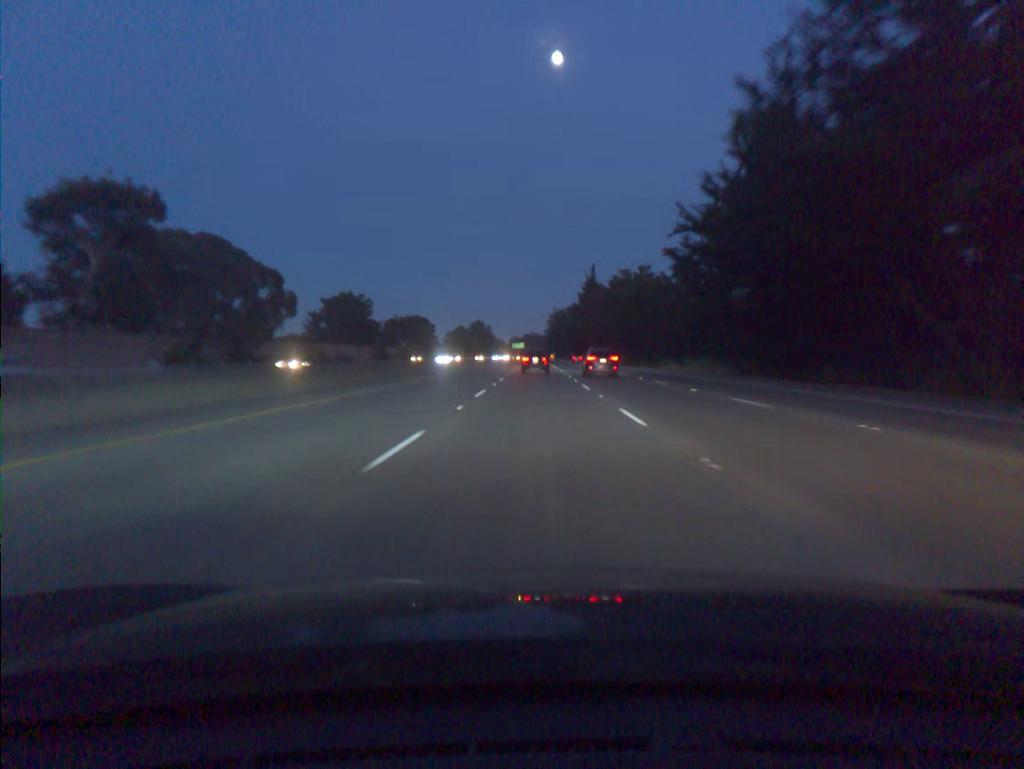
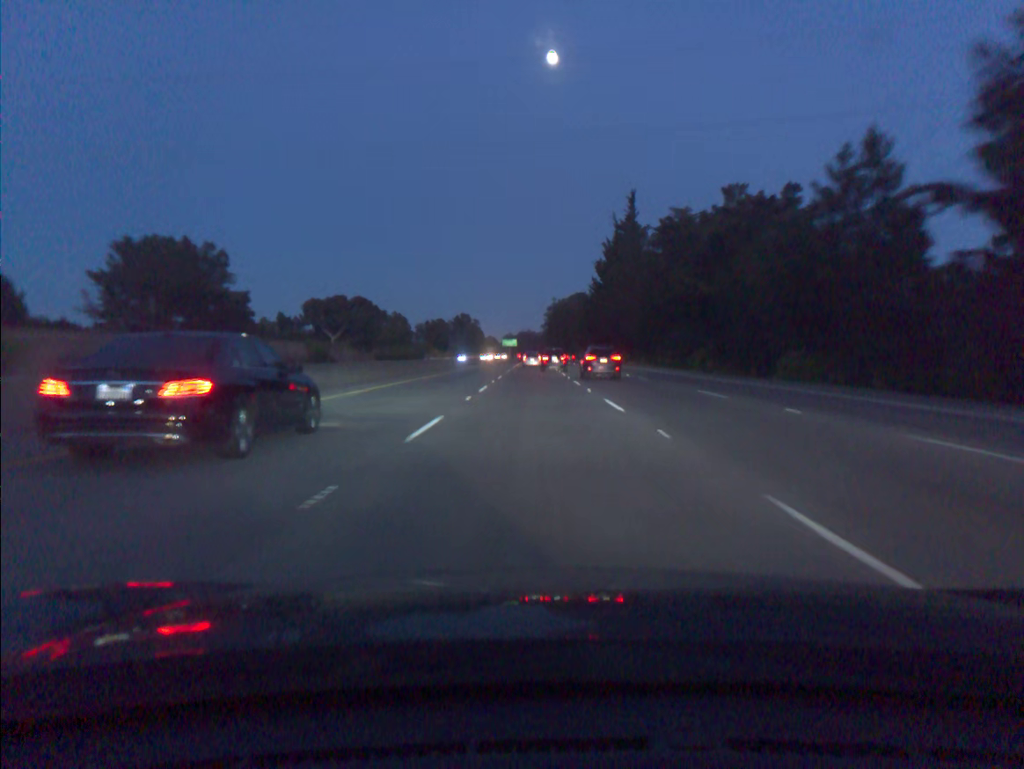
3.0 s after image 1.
(+0.1, +84.0) m; 0°
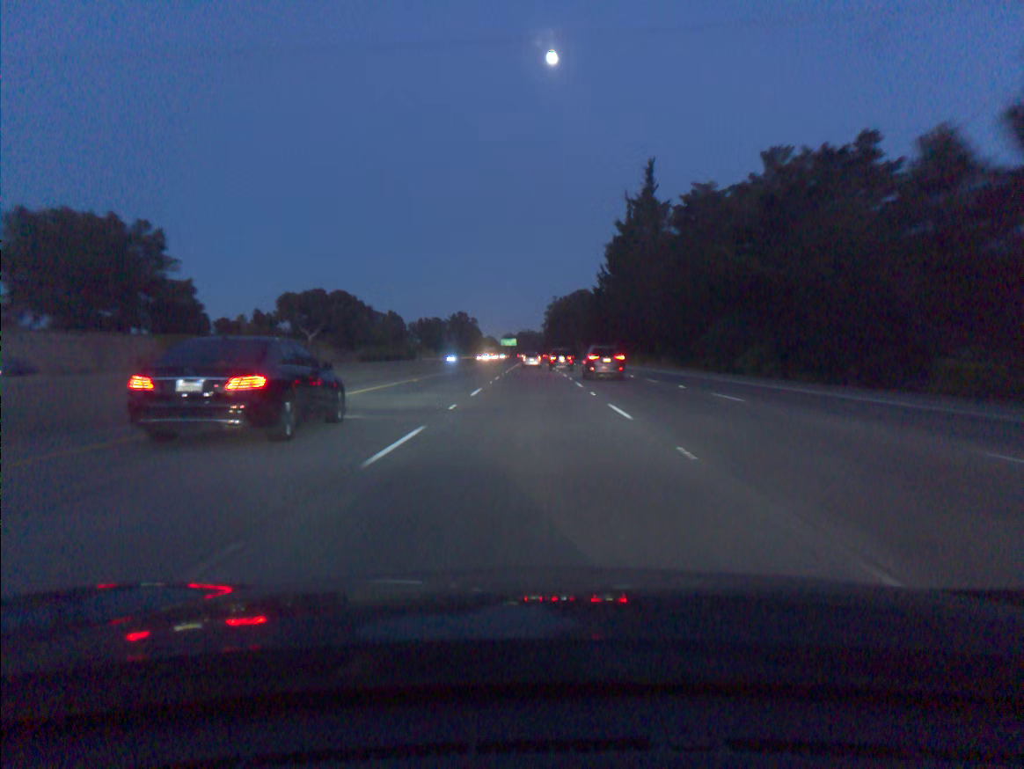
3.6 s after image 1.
(0.0, +16.9) m; 0°
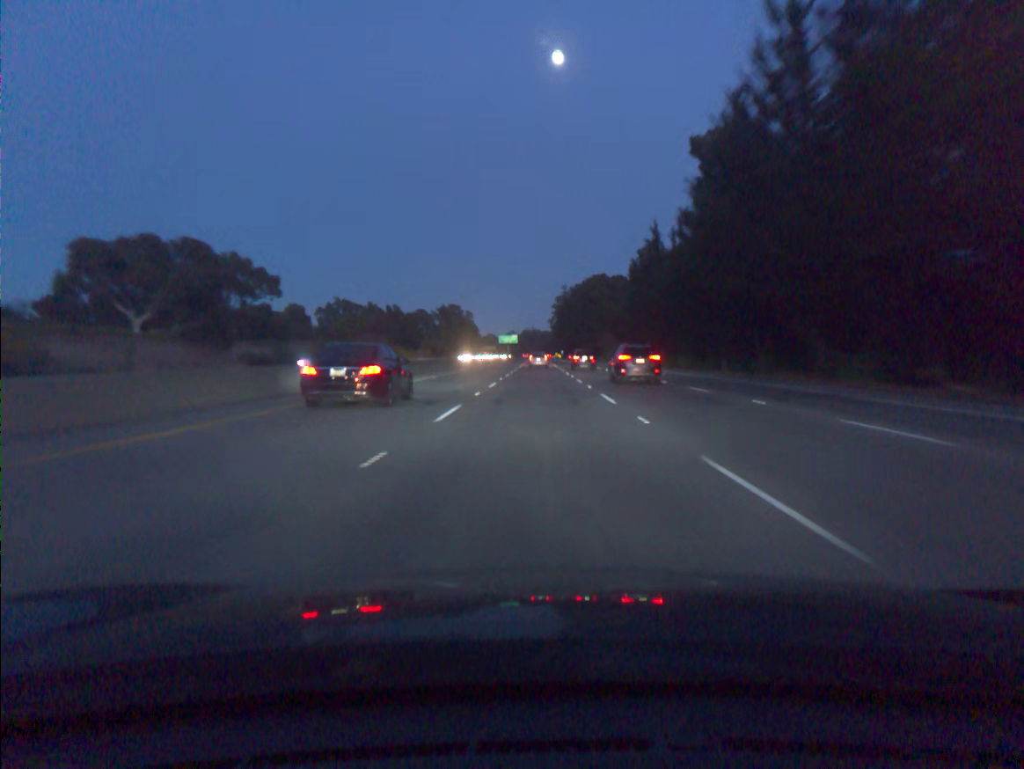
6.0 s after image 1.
(-0.3, +68.1) m; 0°
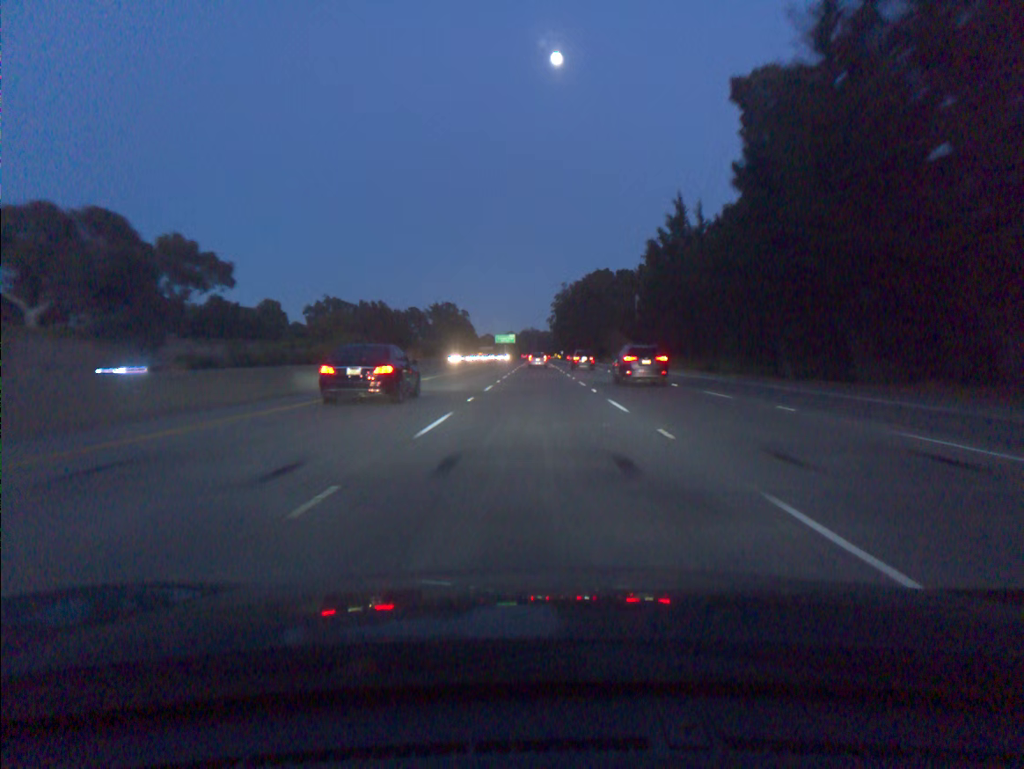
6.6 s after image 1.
(0.0, +17.2) m; 0°
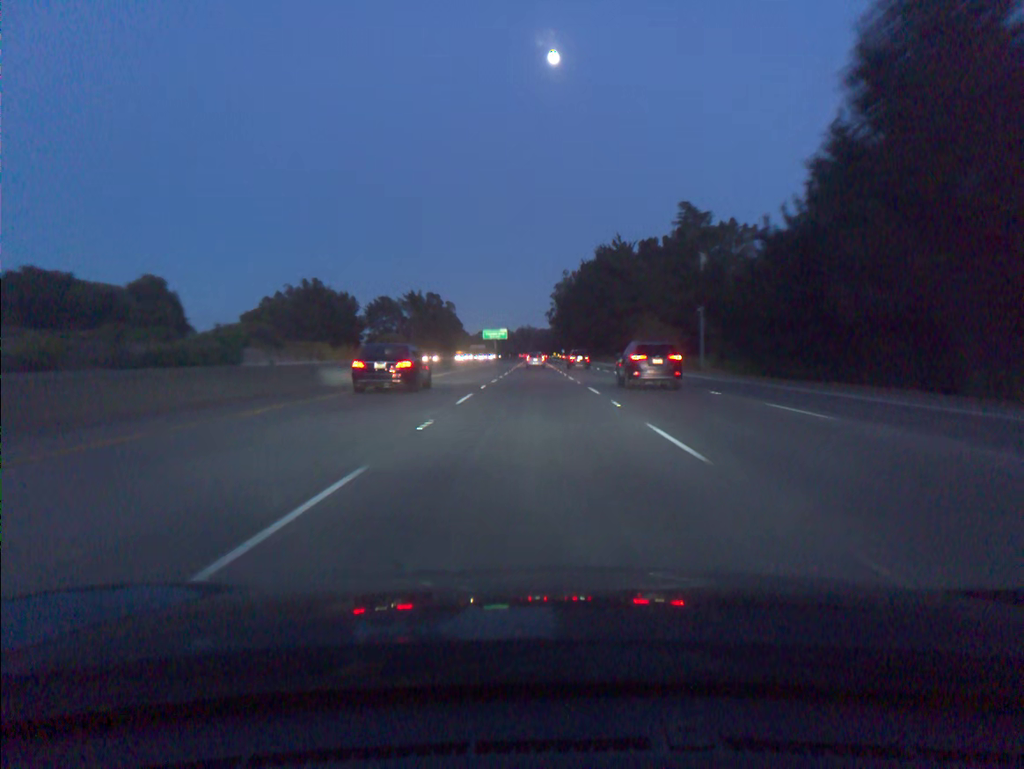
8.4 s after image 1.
(+0.1, +51.7) m; 0°
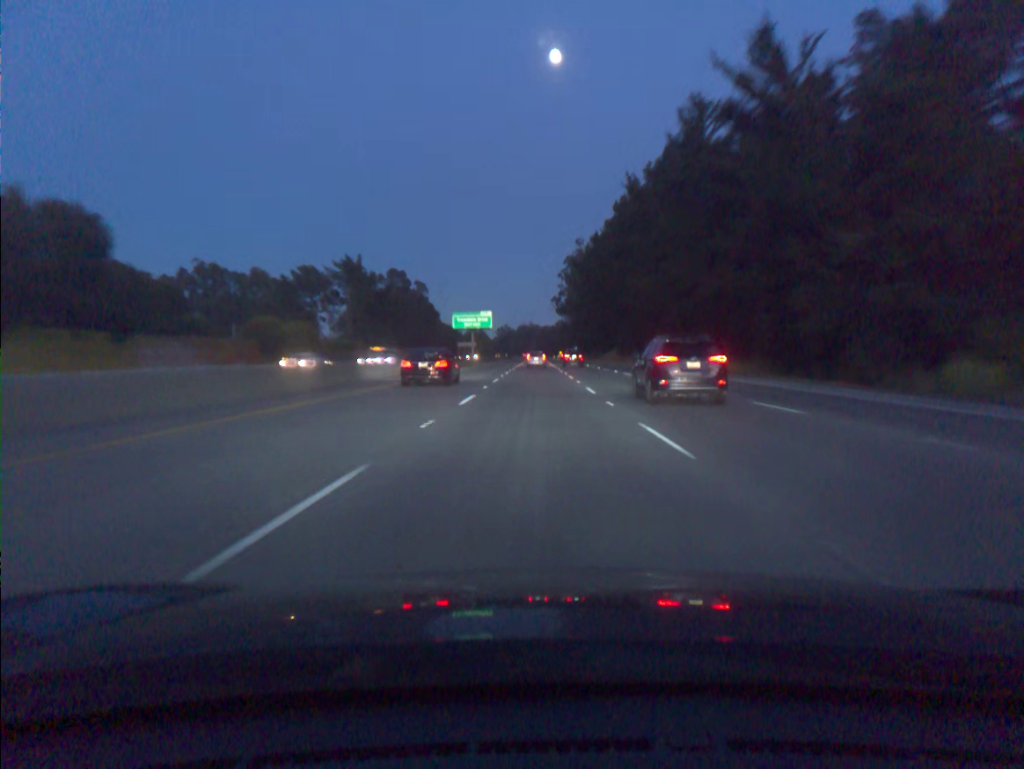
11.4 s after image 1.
(-0.1, +86.8) m; 0°
